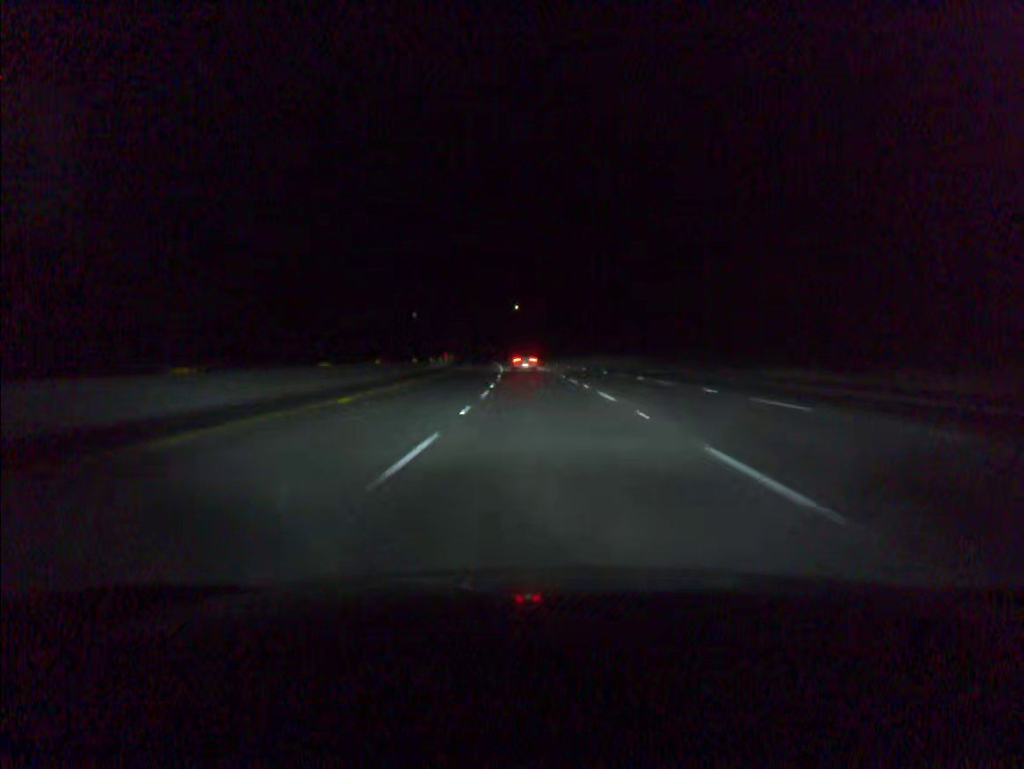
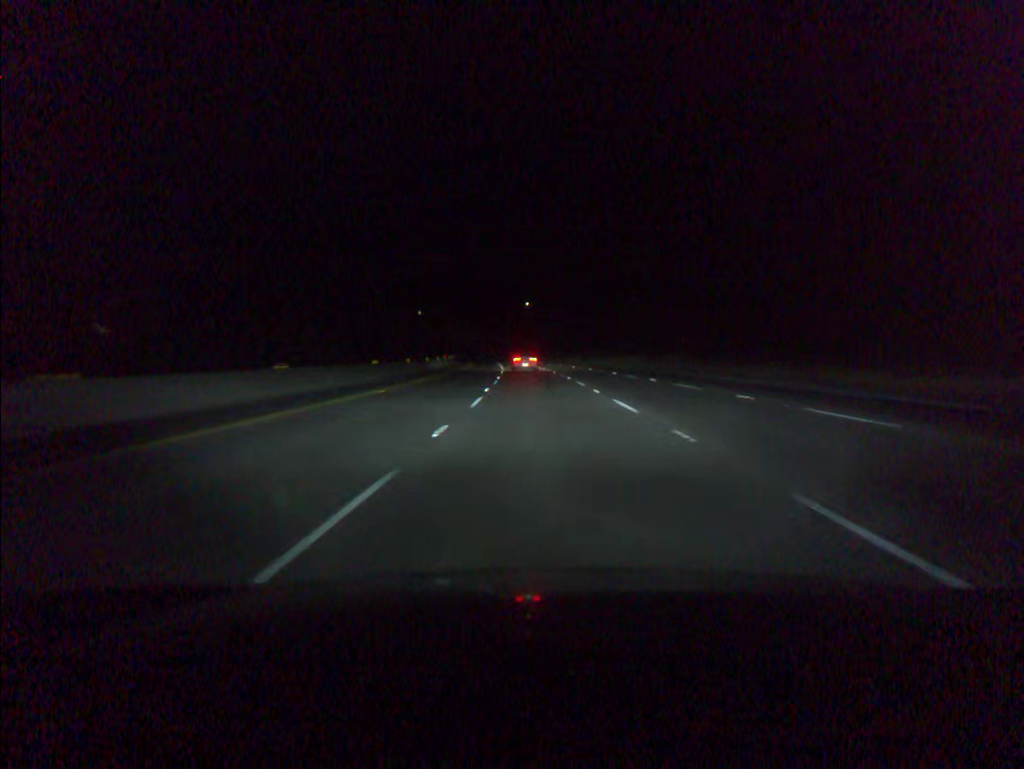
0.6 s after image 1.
(-0.1, +18.7) m; -1°
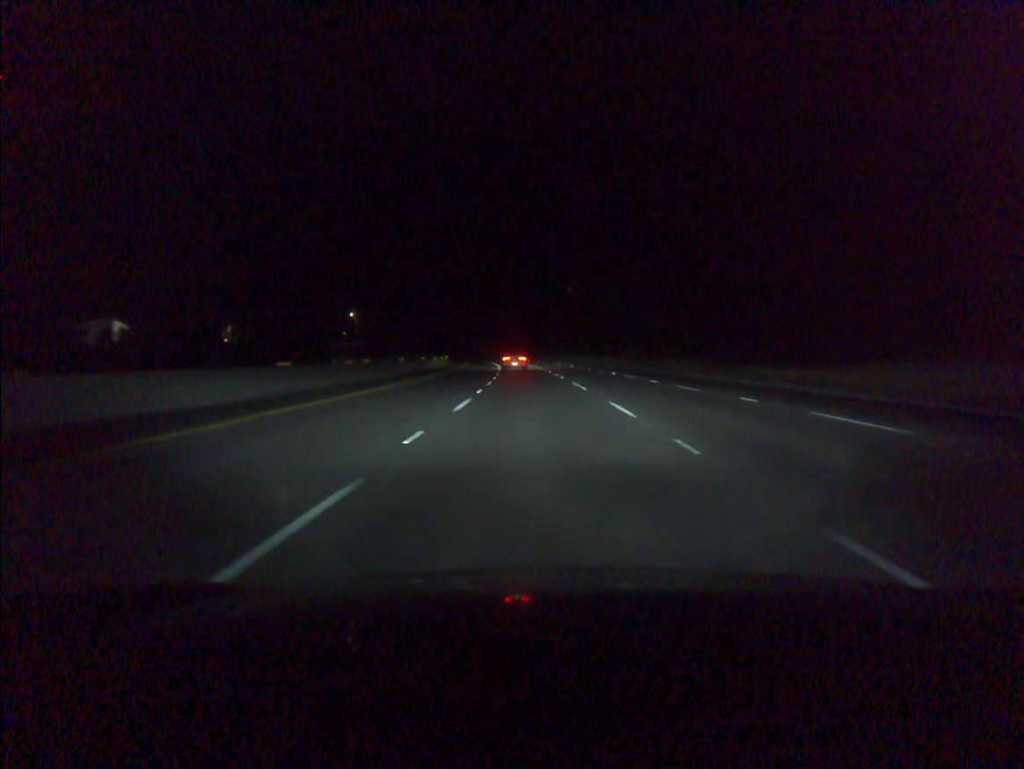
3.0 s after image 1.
(-1.8, +74.2) m; -3°
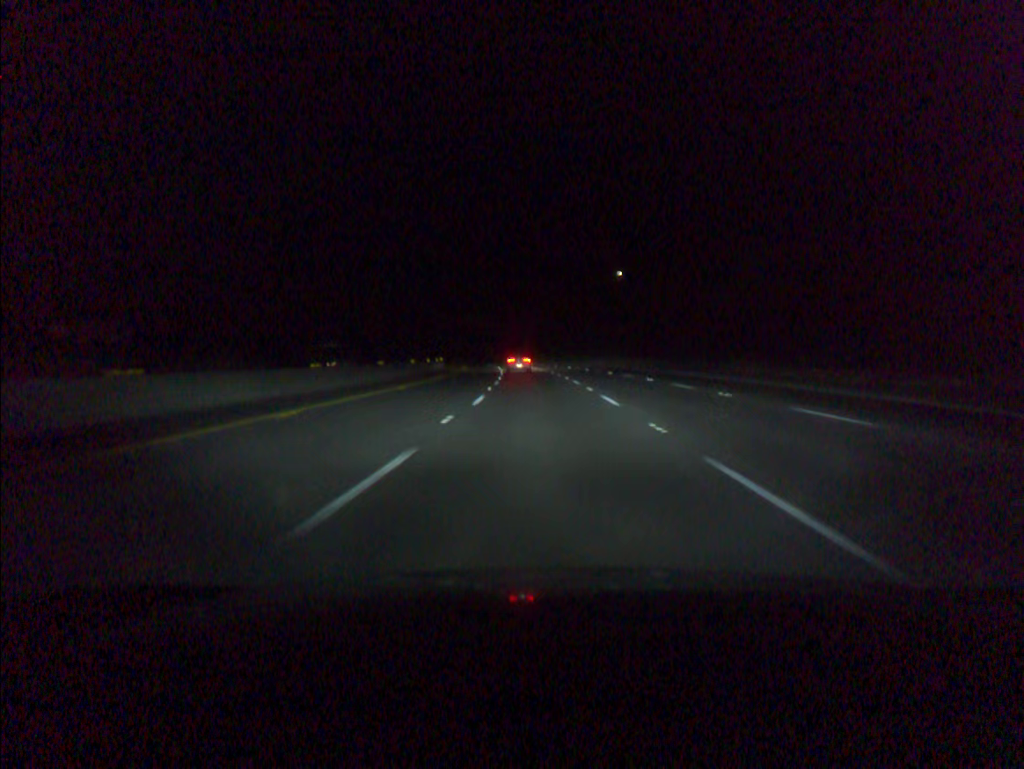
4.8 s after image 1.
(-1.2, +55.3) m; -3°
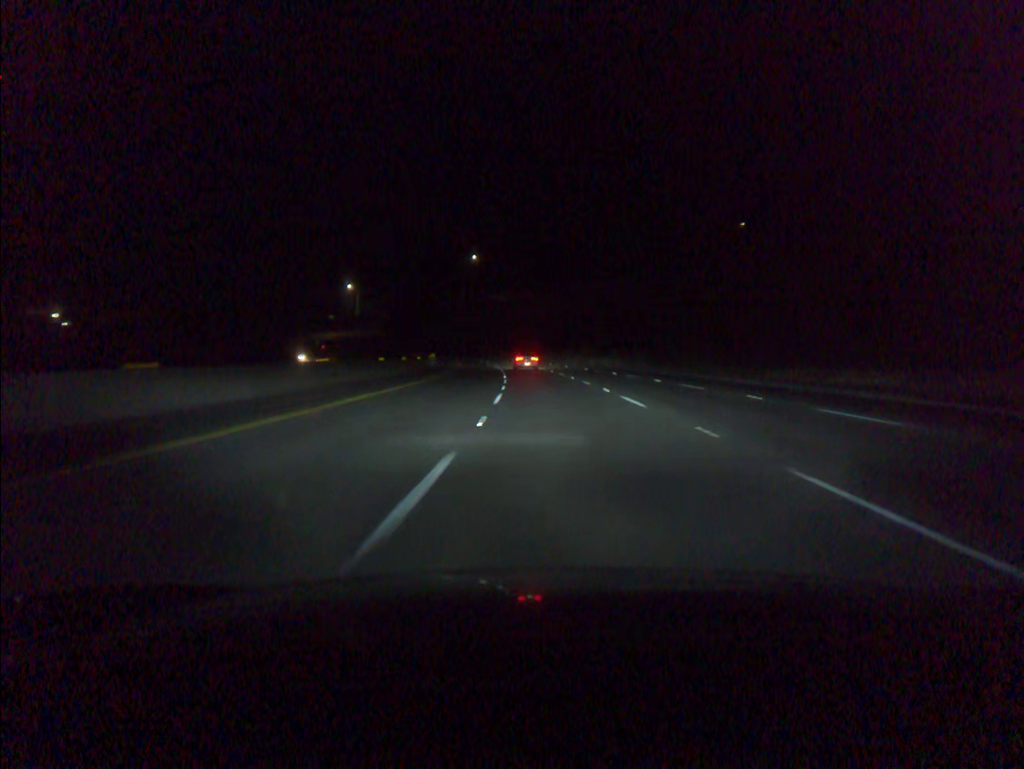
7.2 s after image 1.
(-2.6, +73.5) m; -4°
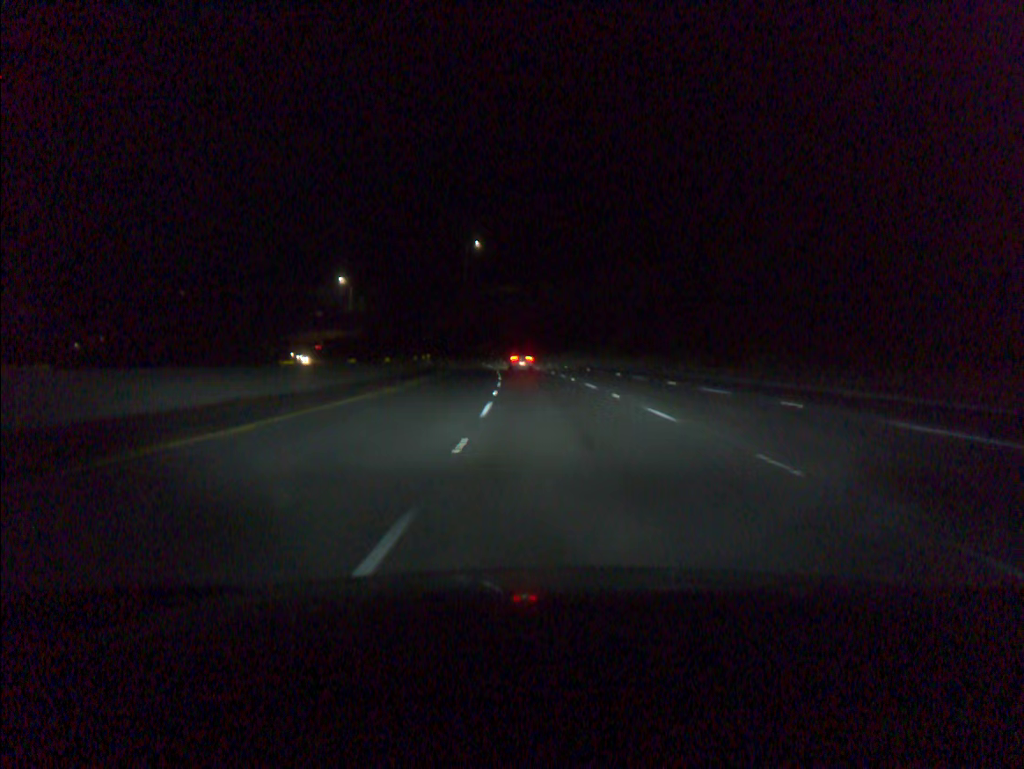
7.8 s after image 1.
(-0.1, +18.4) m; -1°
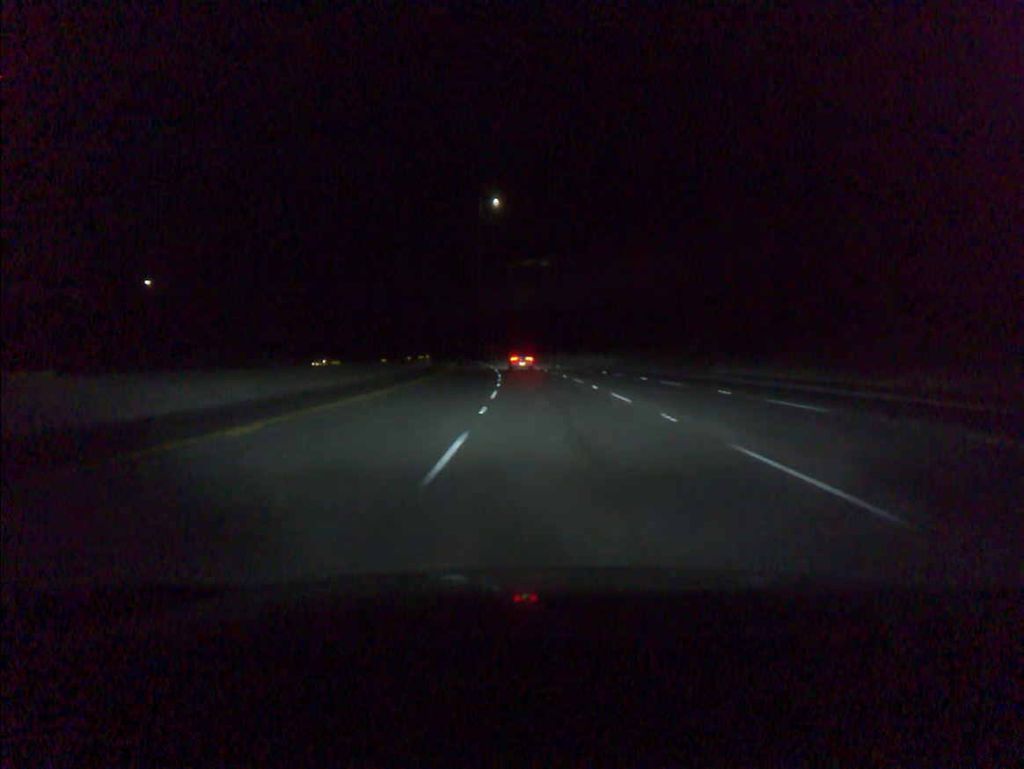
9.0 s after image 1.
(-0.8, +37.0) m; -3°
